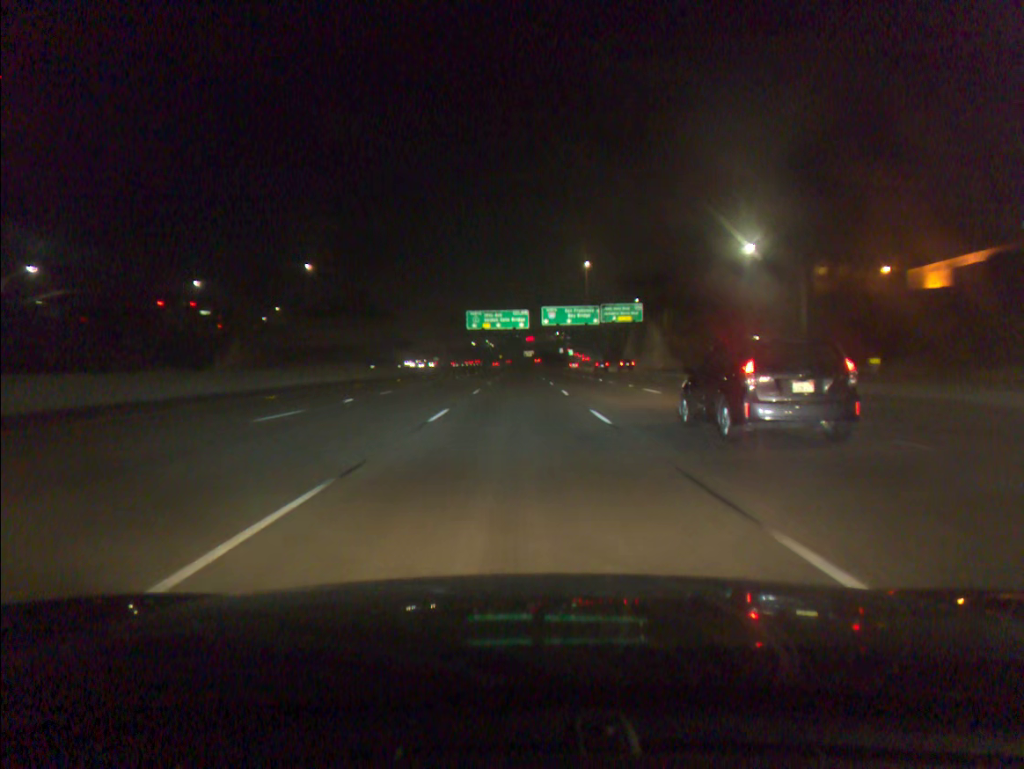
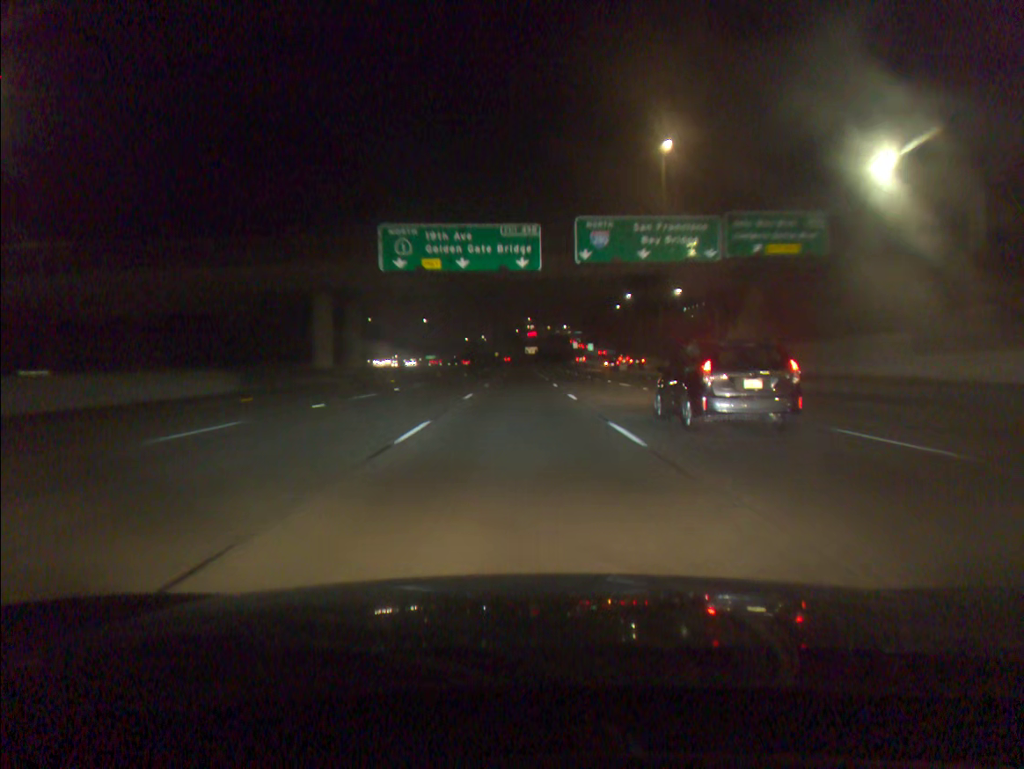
(+0.1, +75.8) m; 0°
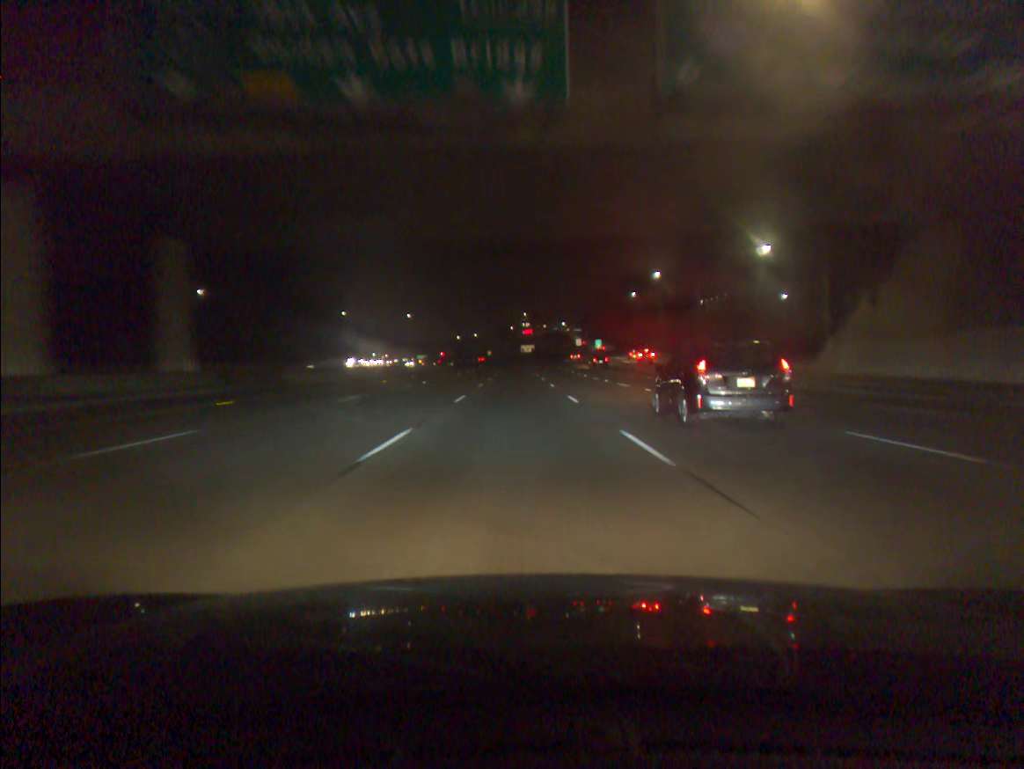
(+0.1, +30.4) m; 0°
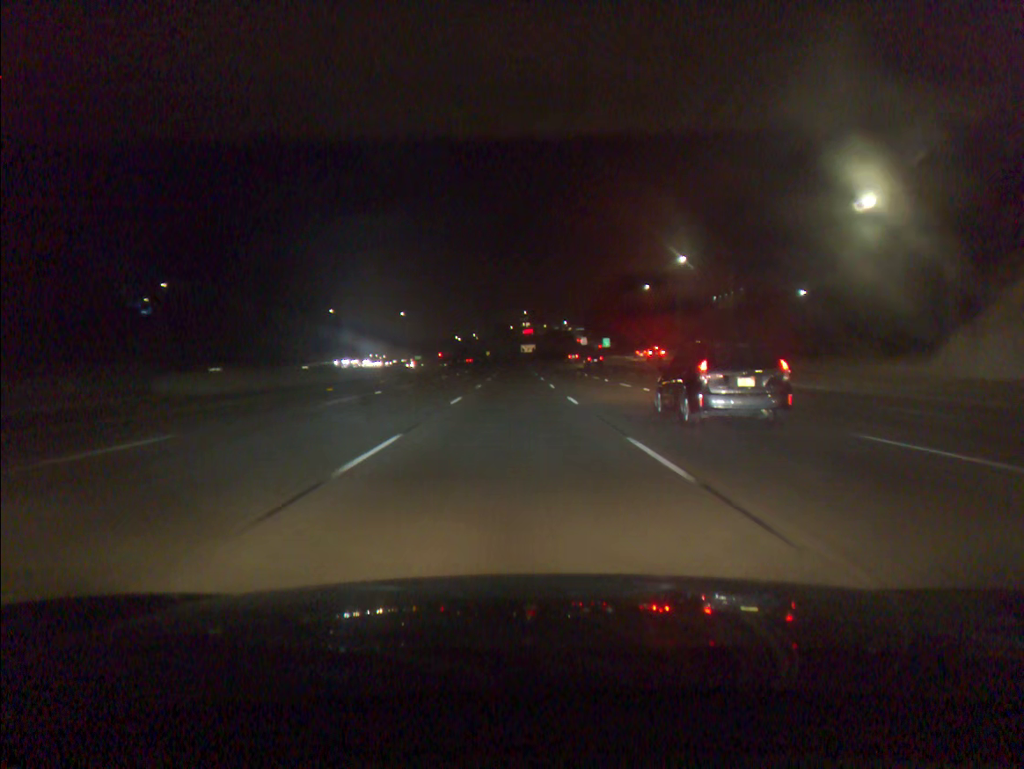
(0.0, +15.2) m; 0°
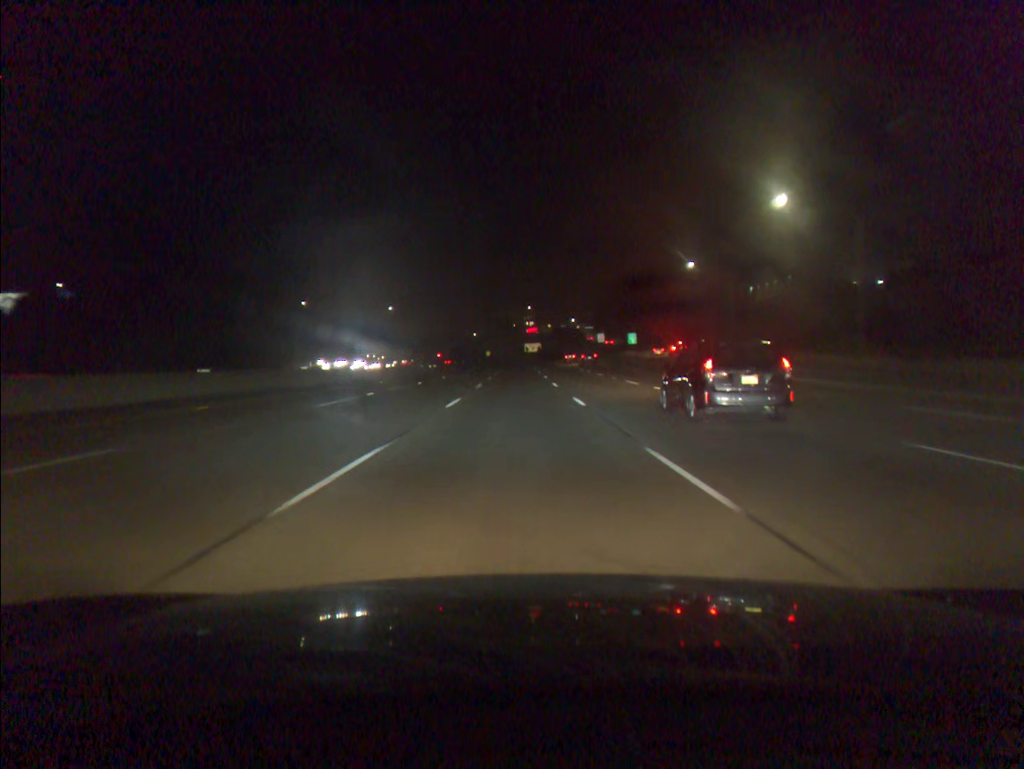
(-0.1, +30.4) m; 0°
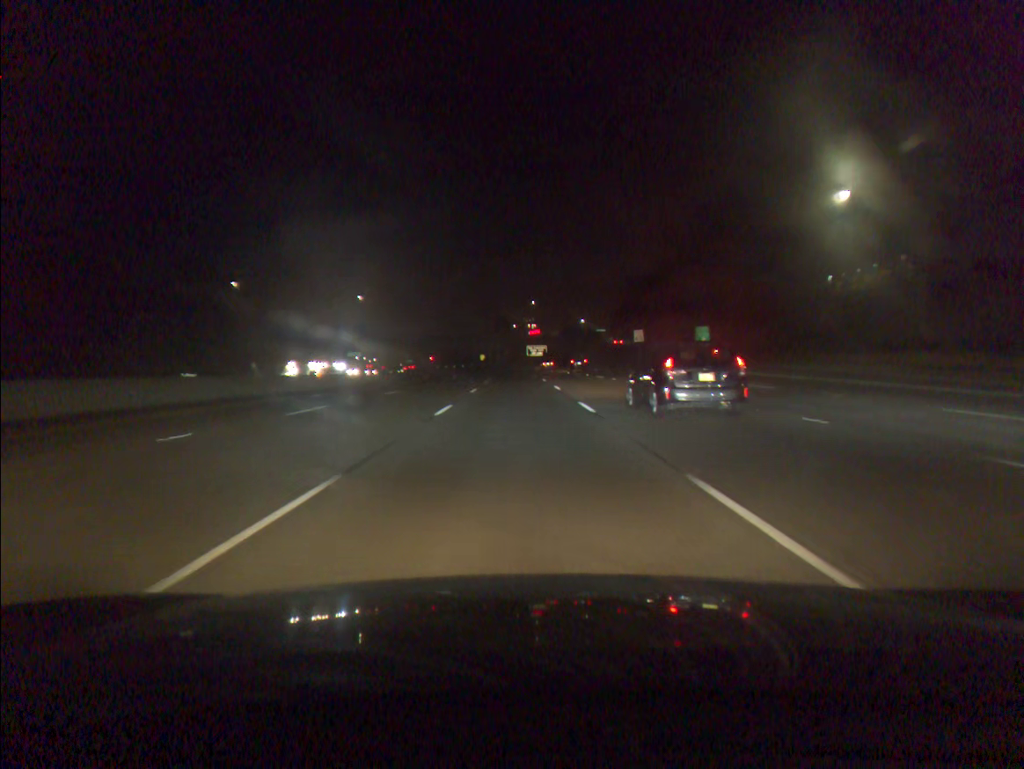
(0.0, +45.4) m; 0°
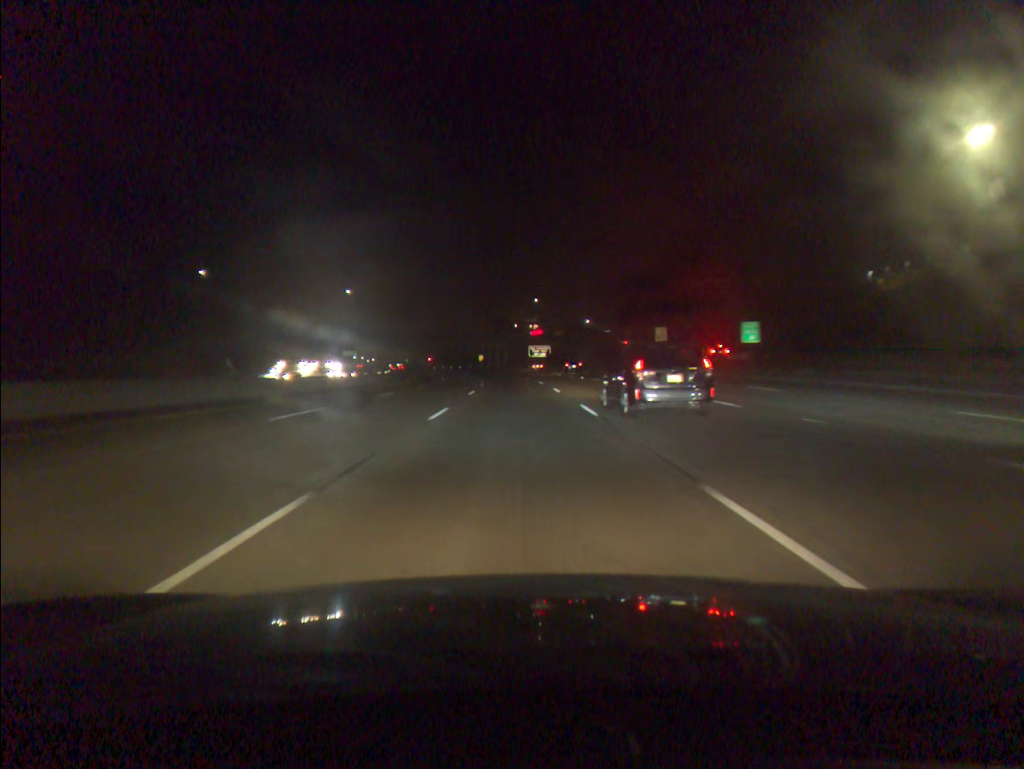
(0.0, +15.0) m; 0°
